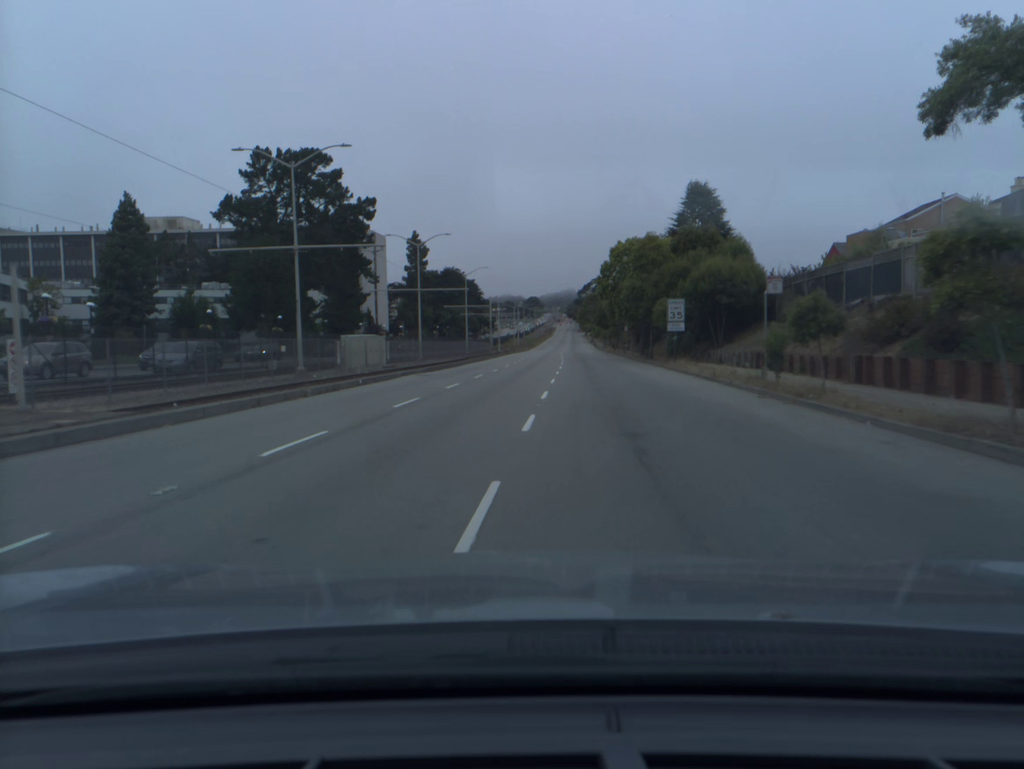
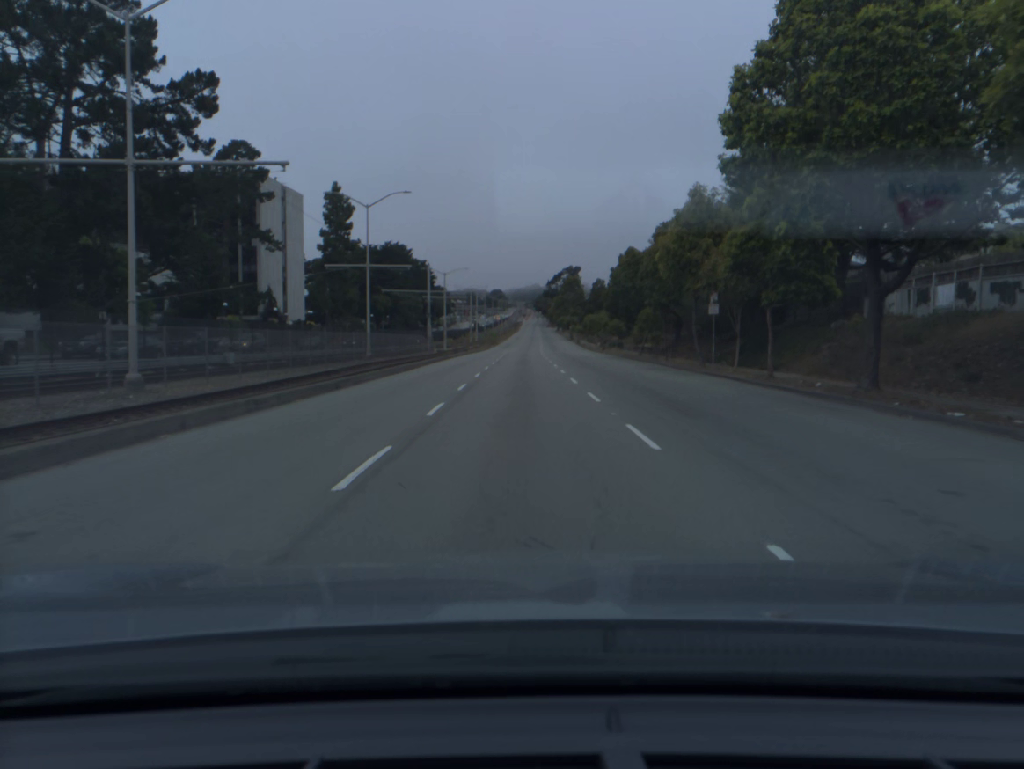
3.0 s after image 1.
(+0.9, +46.5) m; +3°
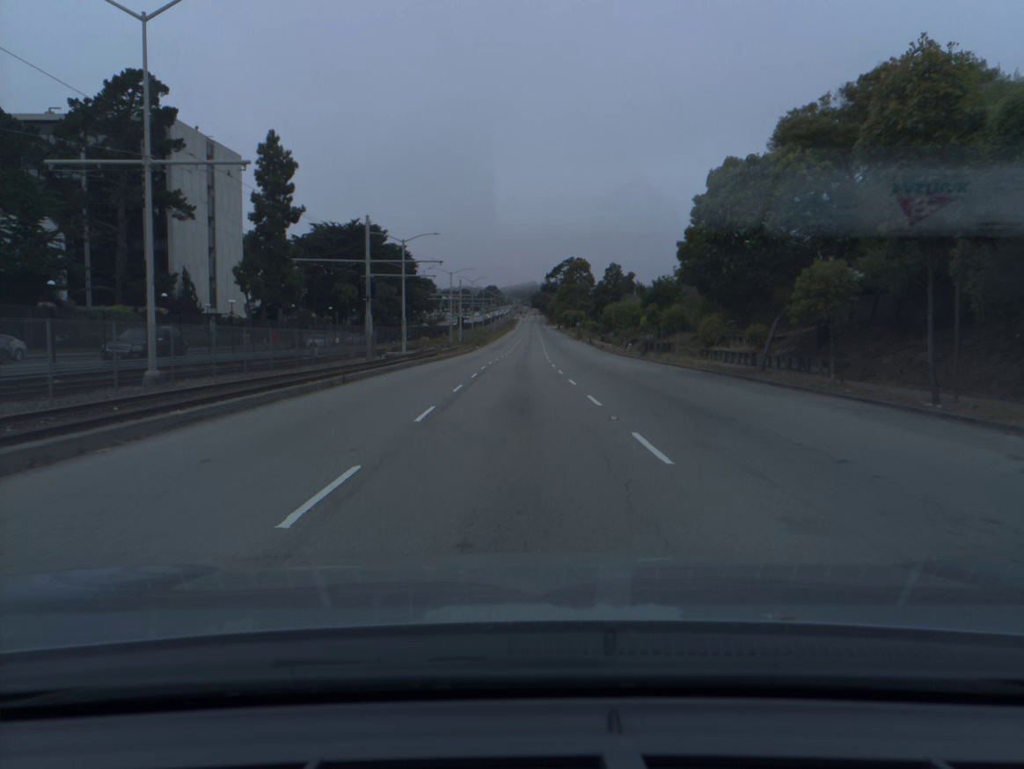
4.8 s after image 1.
(+0.1, +29.9) m; 0°
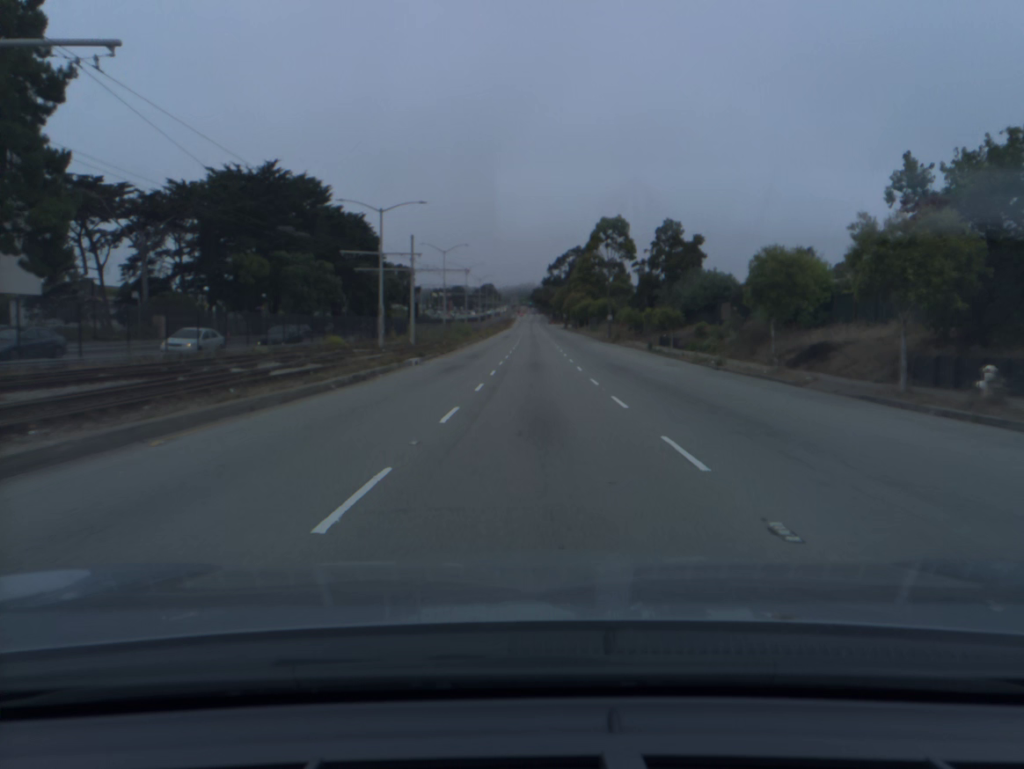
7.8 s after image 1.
(-0.1, +51.7) m; 0°
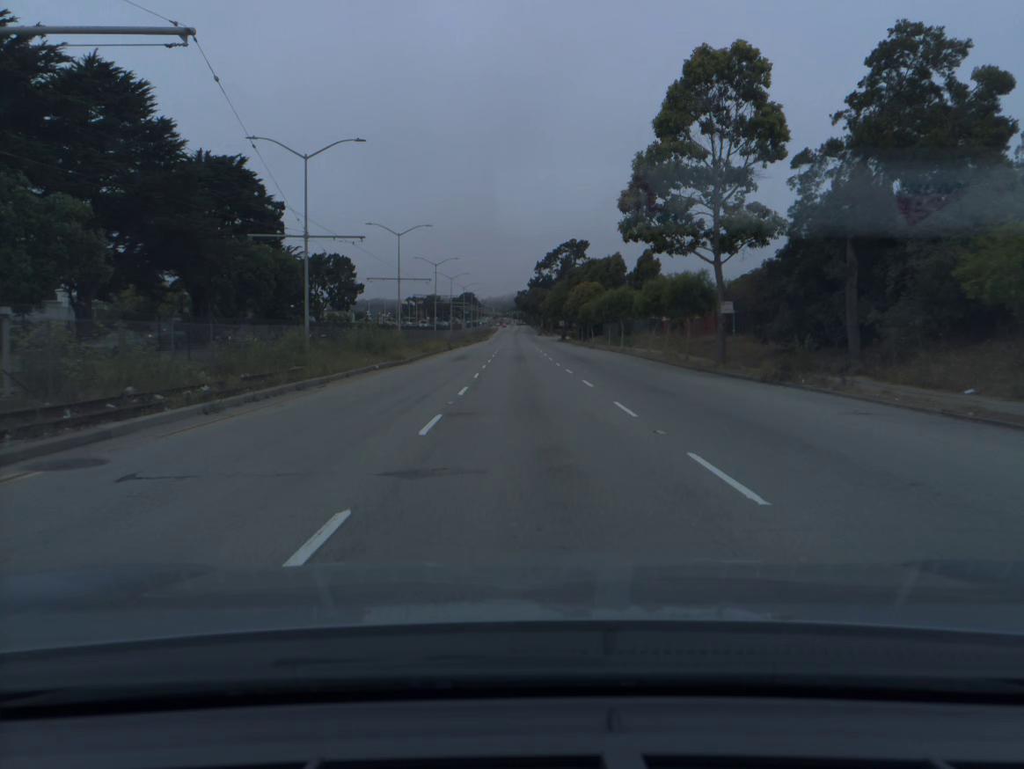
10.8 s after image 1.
(+0.7, +52.9) m; +1°
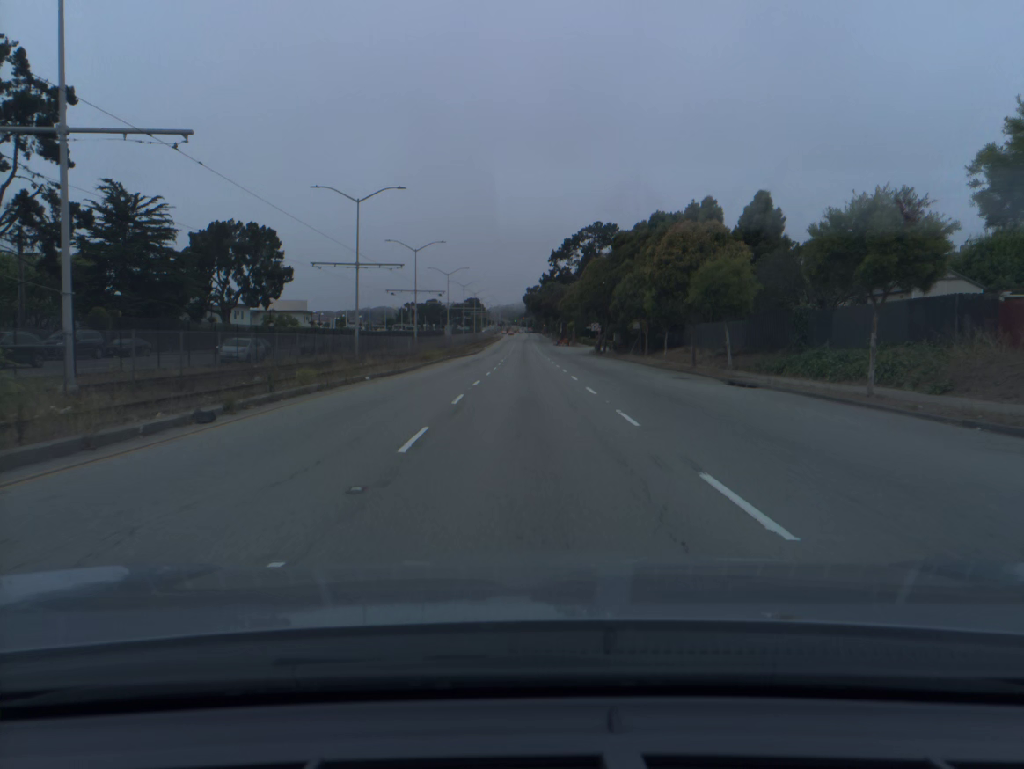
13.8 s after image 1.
(-0.3, +52.5) m; -1°
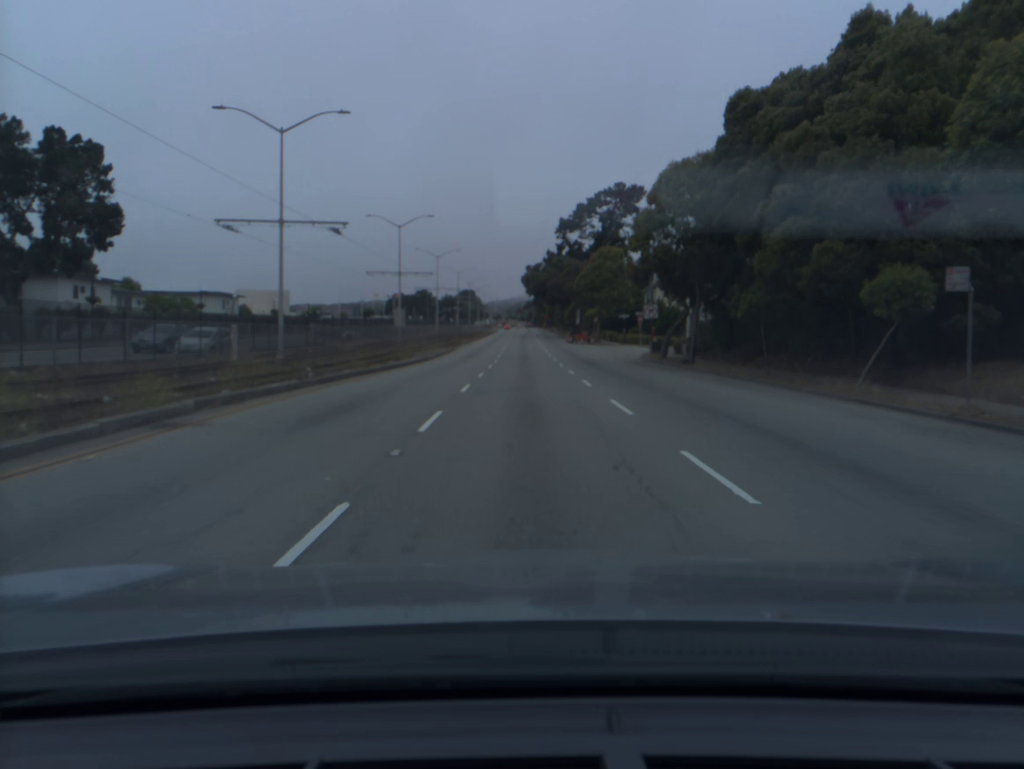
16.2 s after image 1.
(0.0, +42.5) m; 0°
